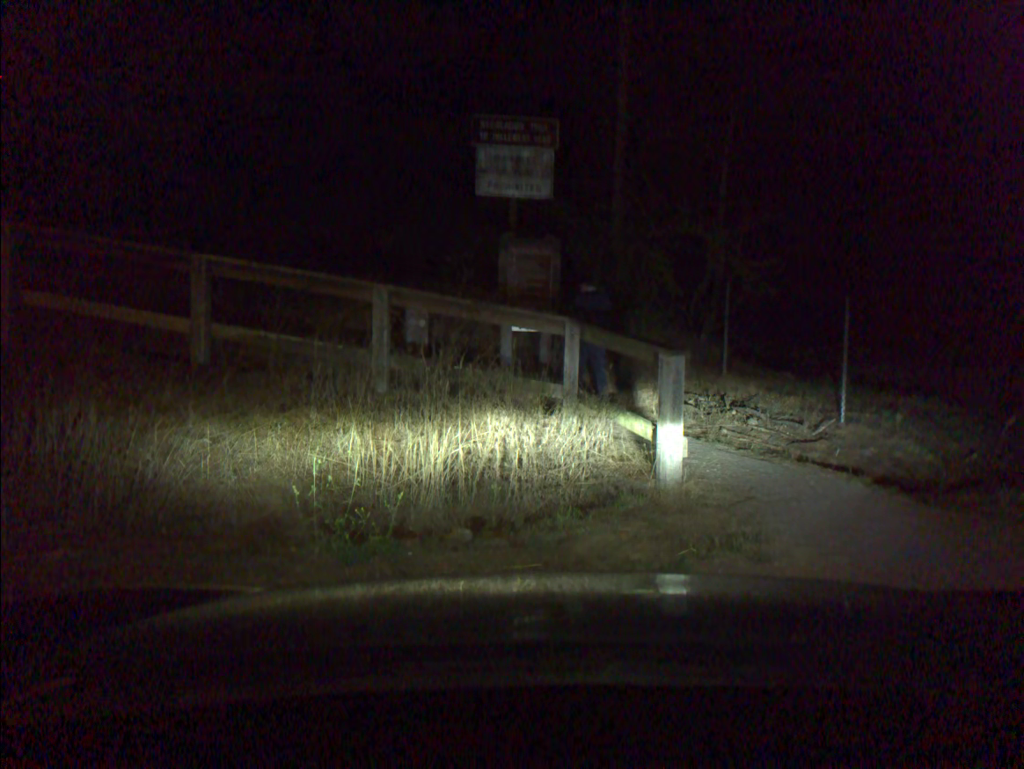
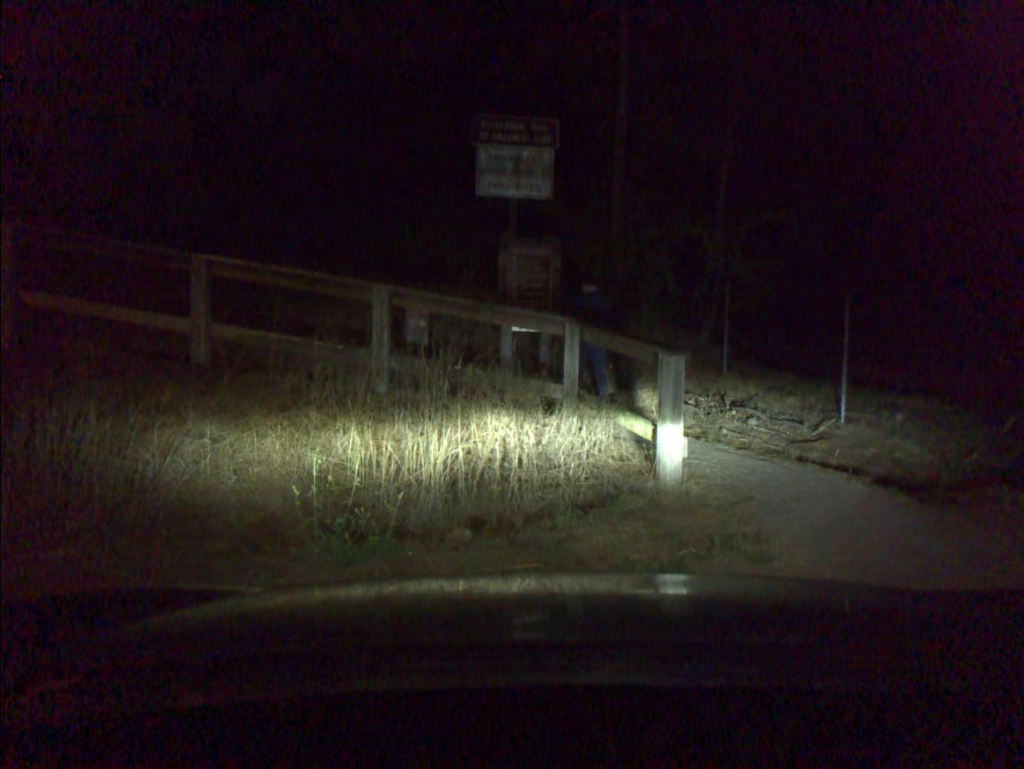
(0.0, 0.0) m; 0°
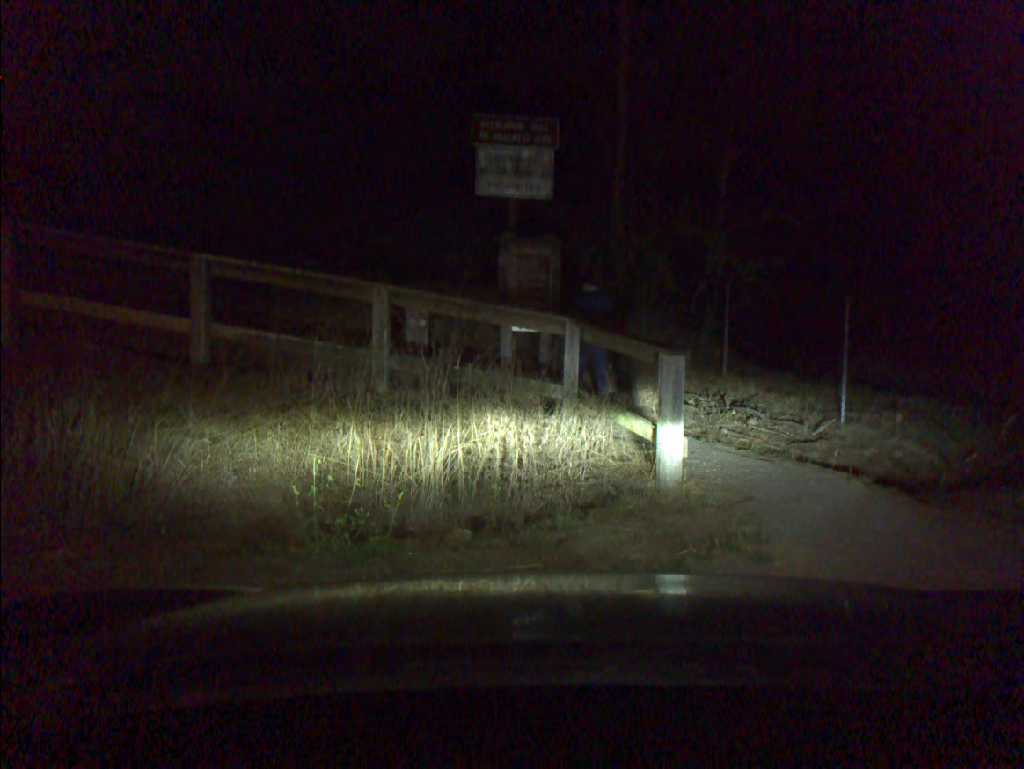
(0.0, 0.0) m; 0°
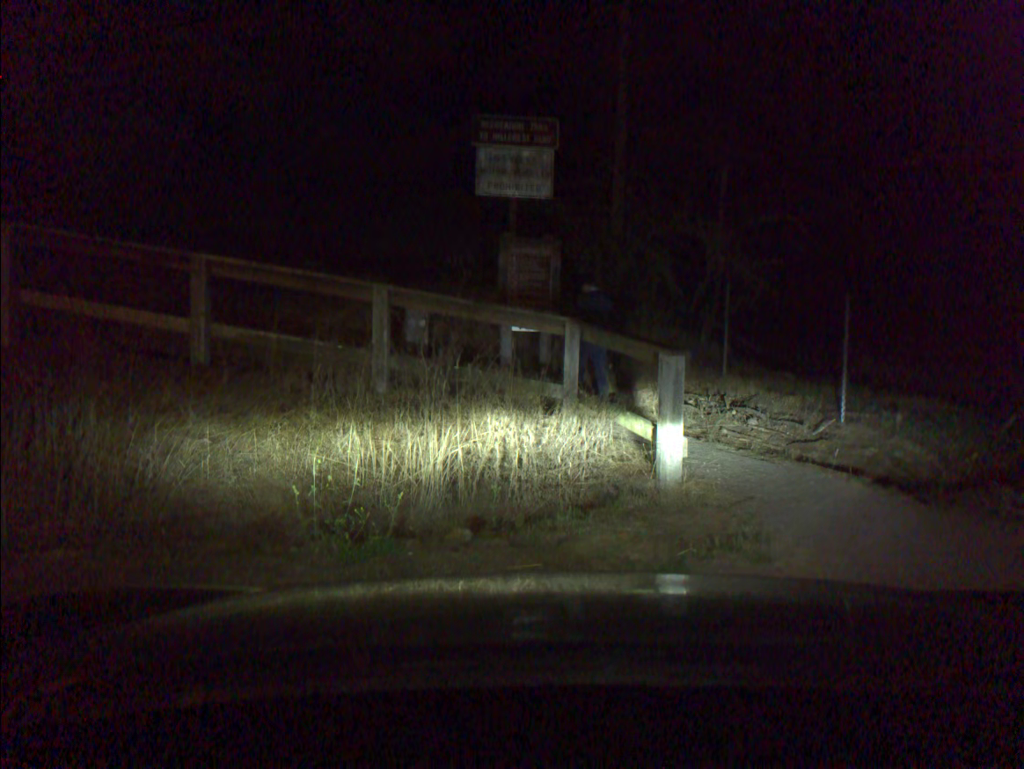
(0.0, 0.0) m; 0°
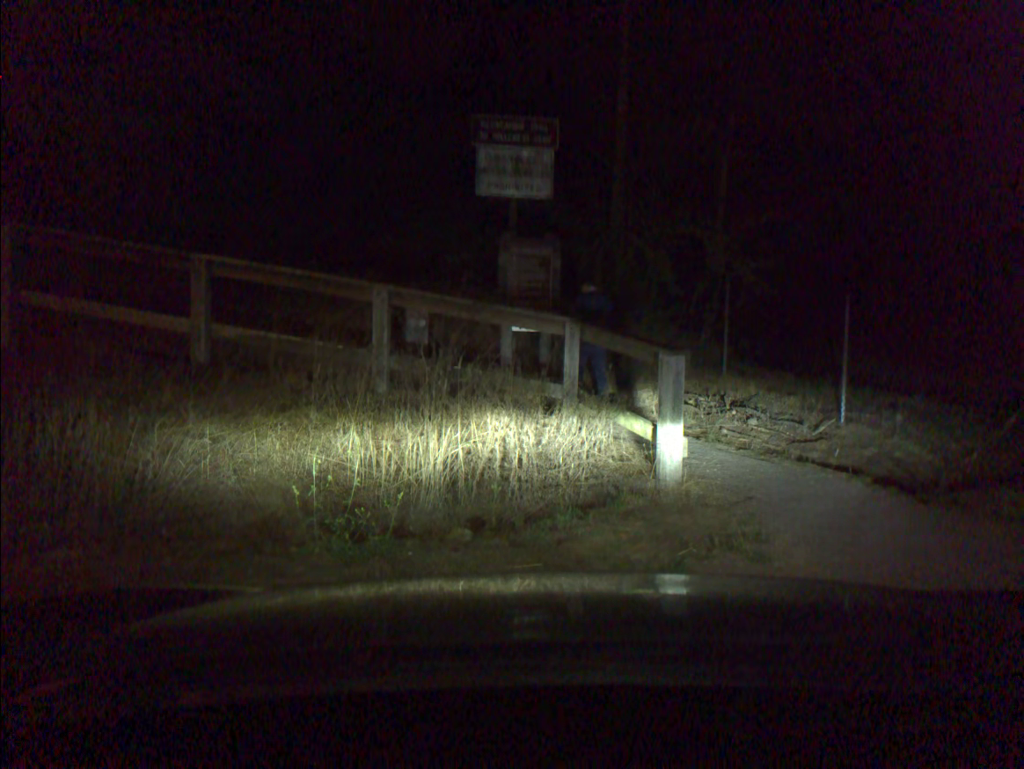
(0.0, 0.0) m; 0°
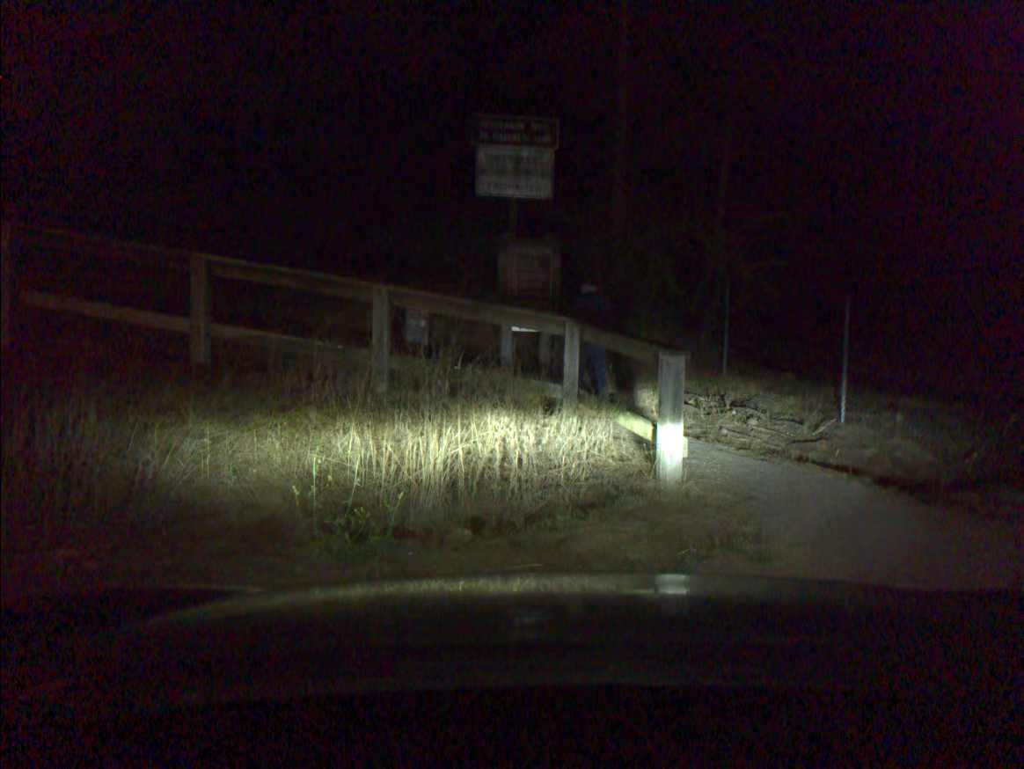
(0.0, 0.0) m; 0°
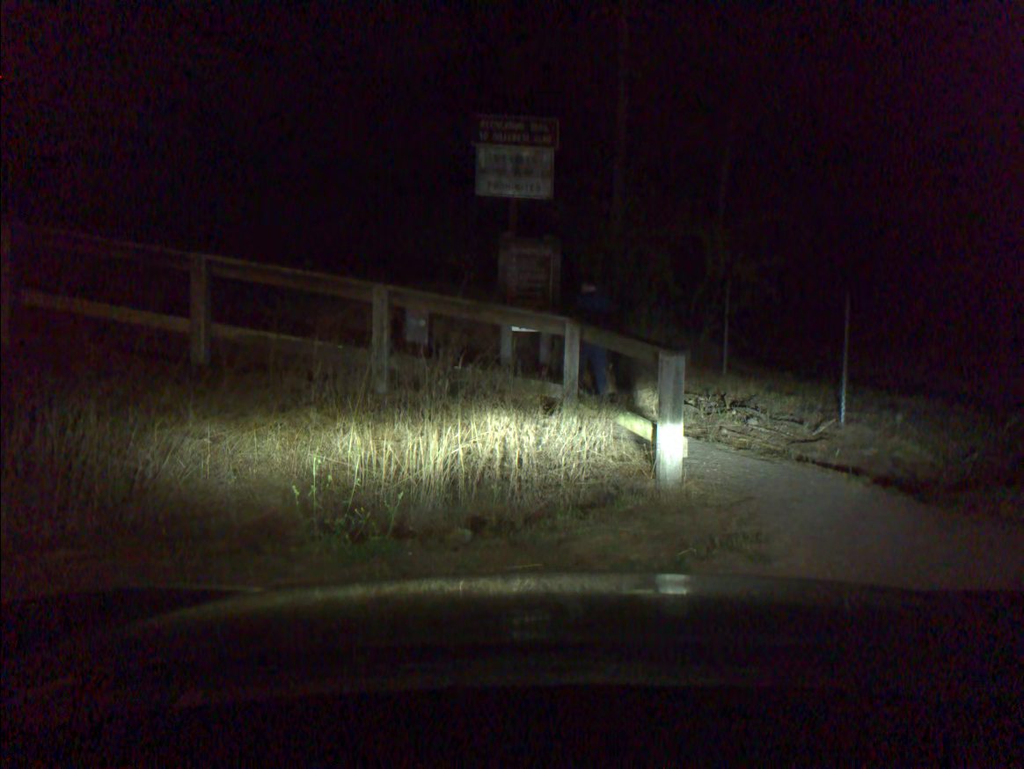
(0.0, 0.0) m; 0°
